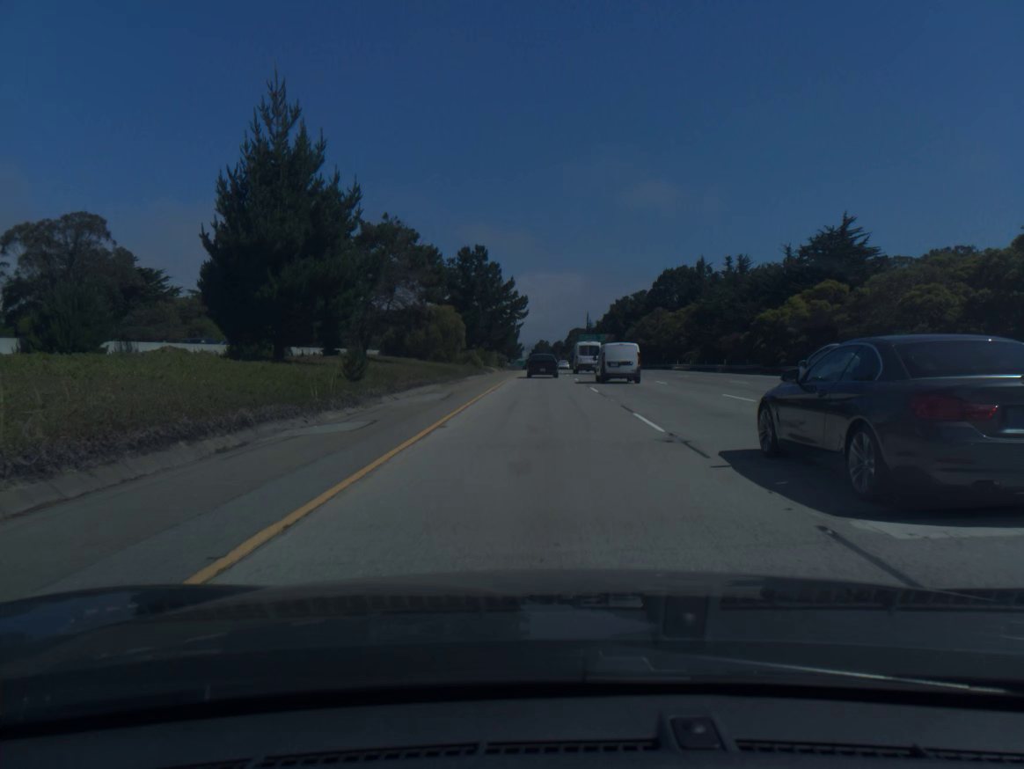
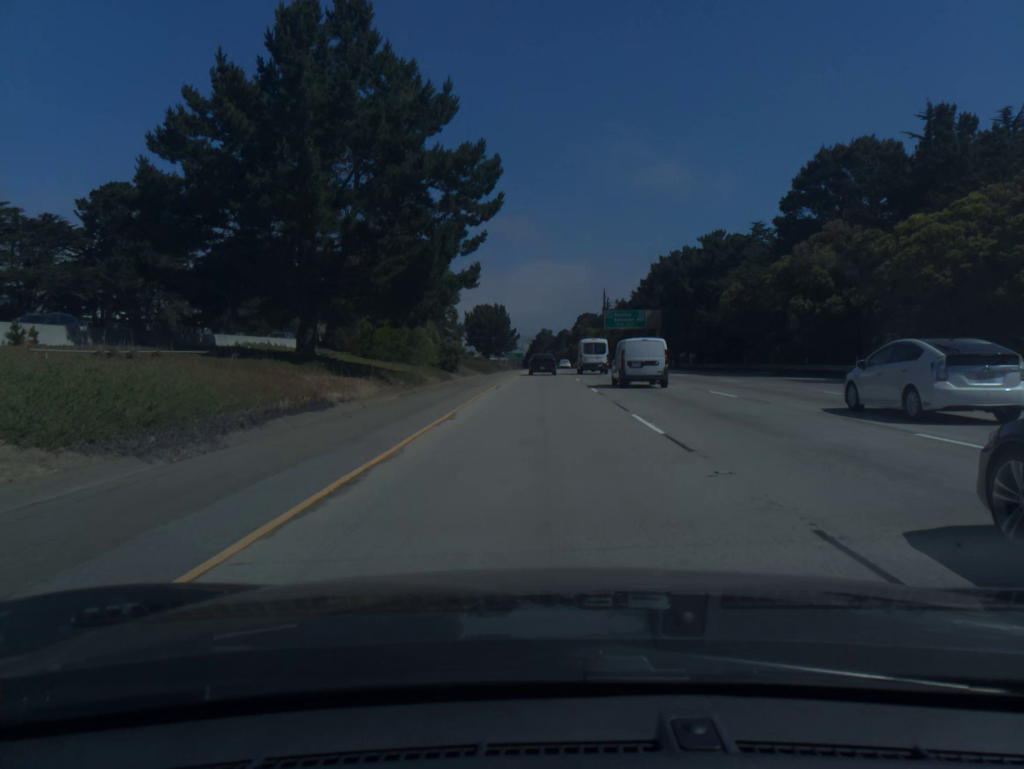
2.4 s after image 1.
(0.0, +71.5) m; 0°
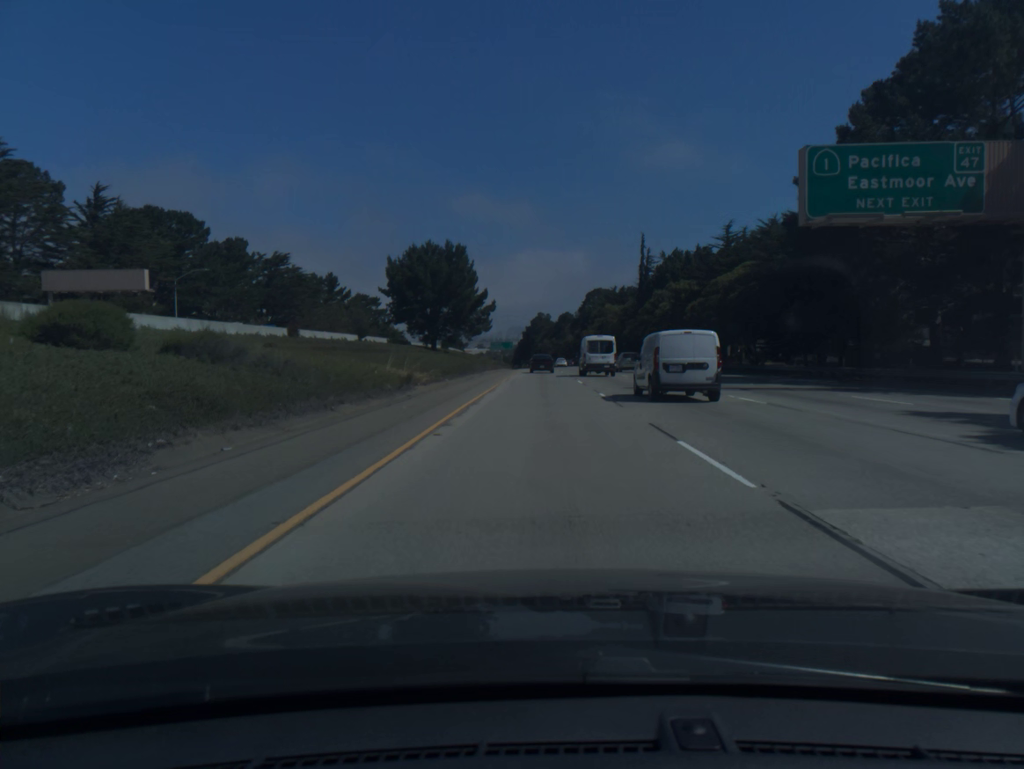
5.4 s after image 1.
(0.0, +90.5) m; 0°
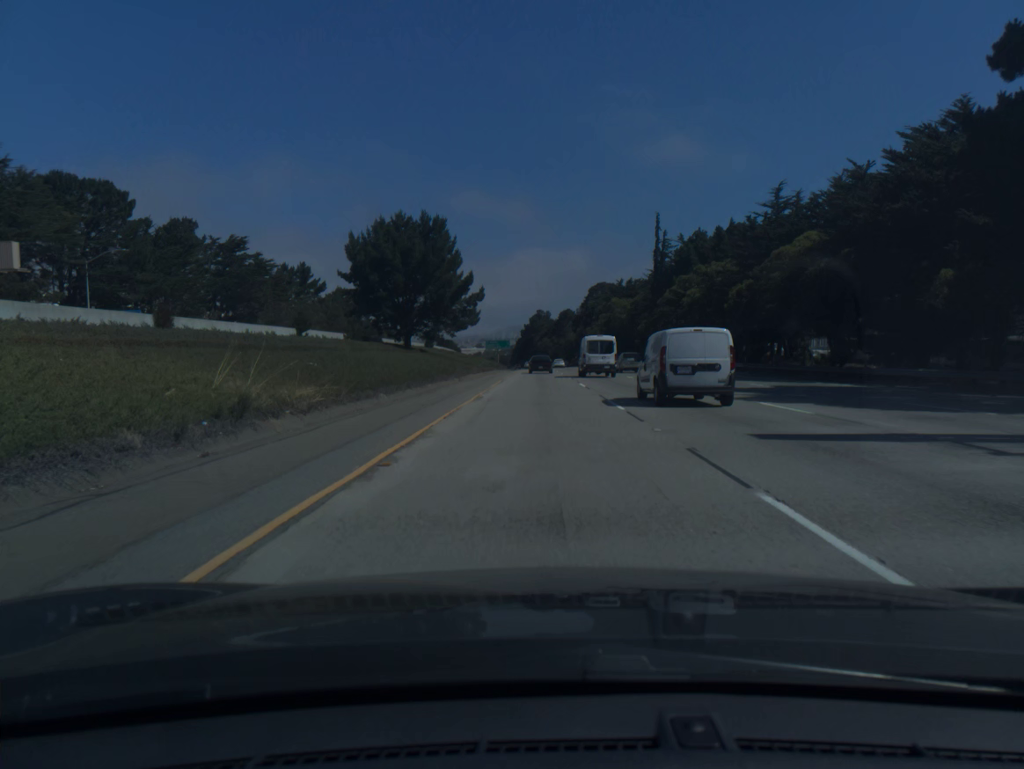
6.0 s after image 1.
(0.0, +18.3) m; 0°
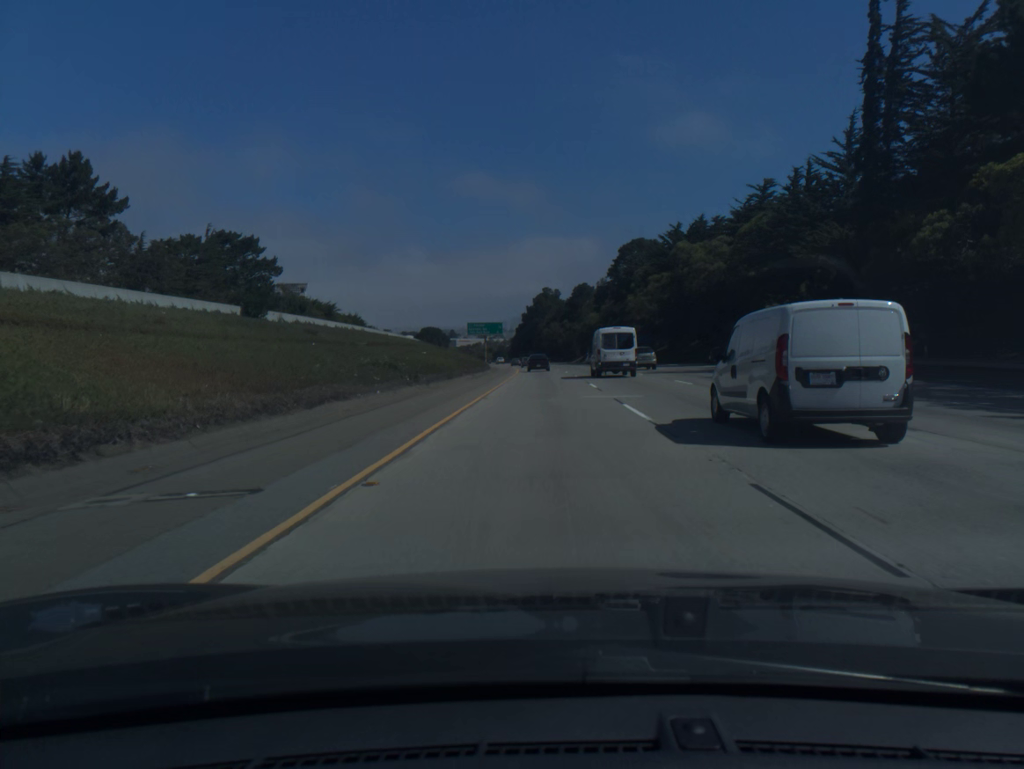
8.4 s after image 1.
(-0.3, +74.2) m; 0°
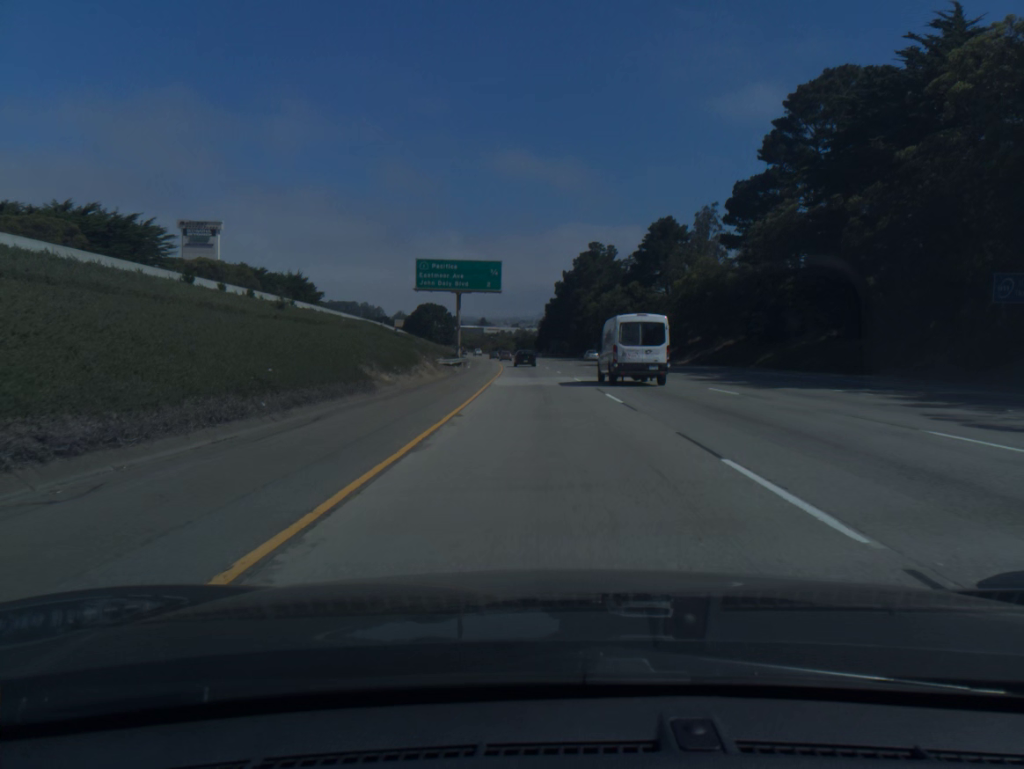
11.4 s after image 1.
(-1.0, +94.4) m; -2°
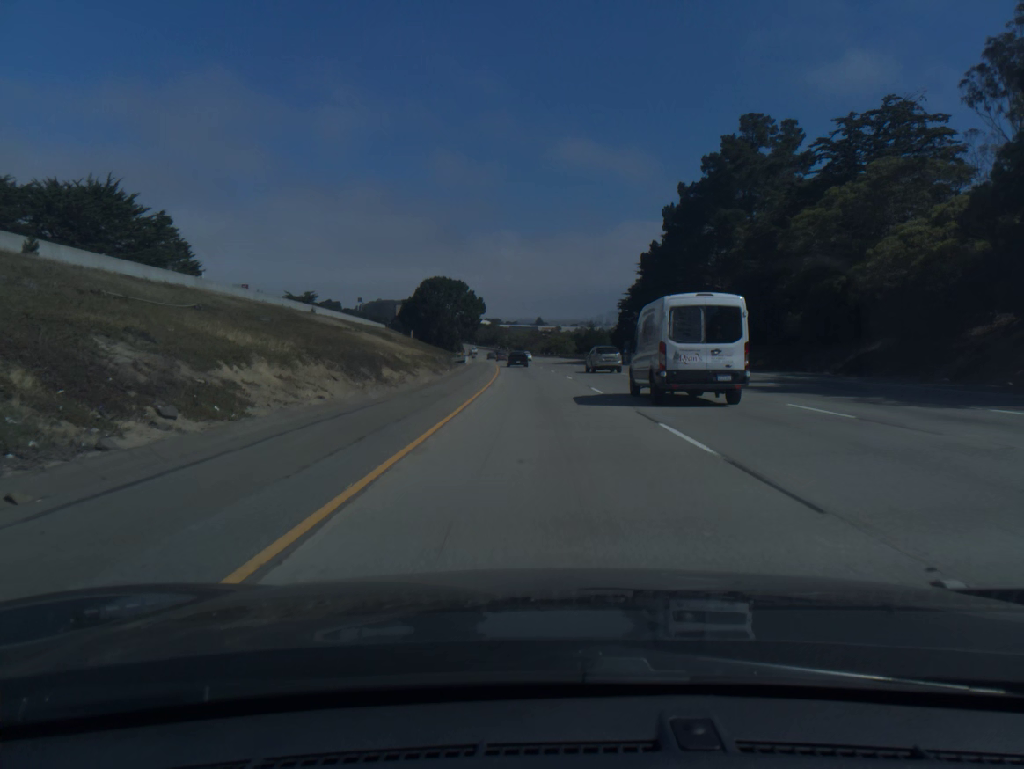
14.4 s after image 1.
(-3.7, +95.4) m; -4°
